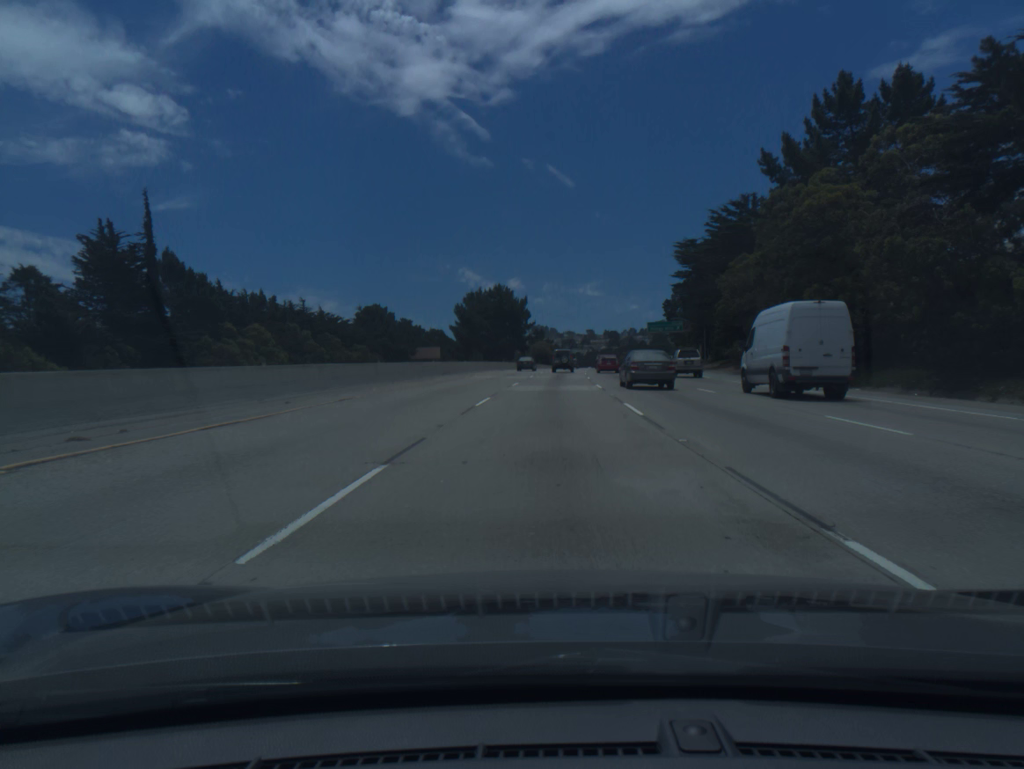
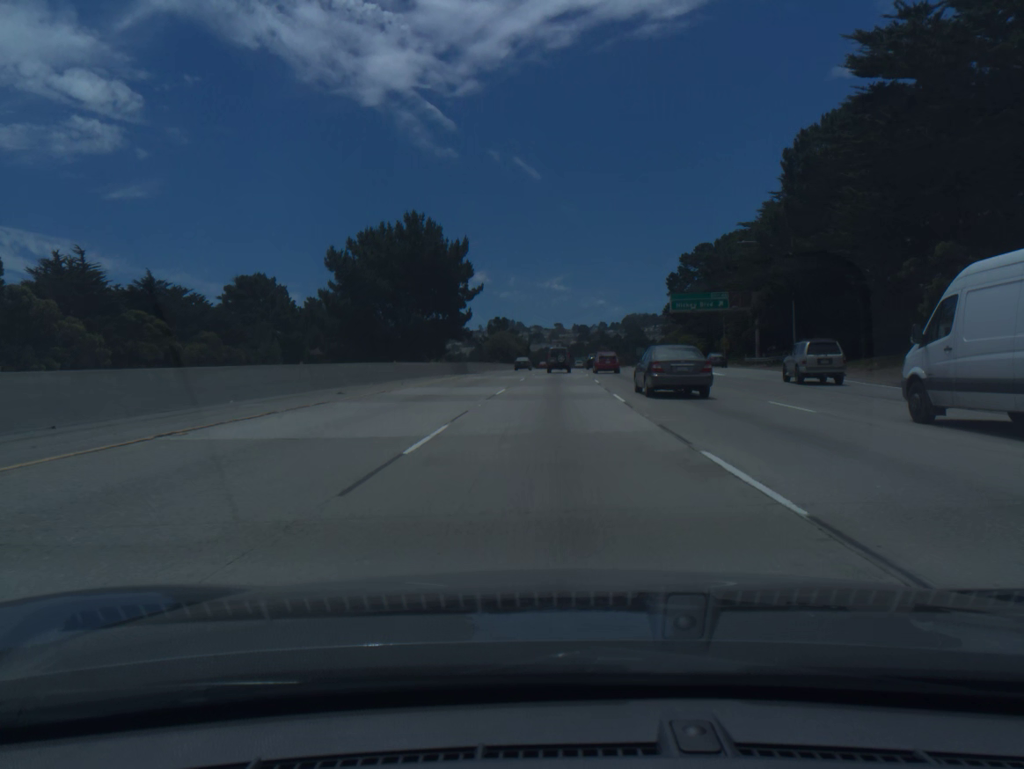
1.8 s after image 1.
(+1.1, +54.3) m; +2°
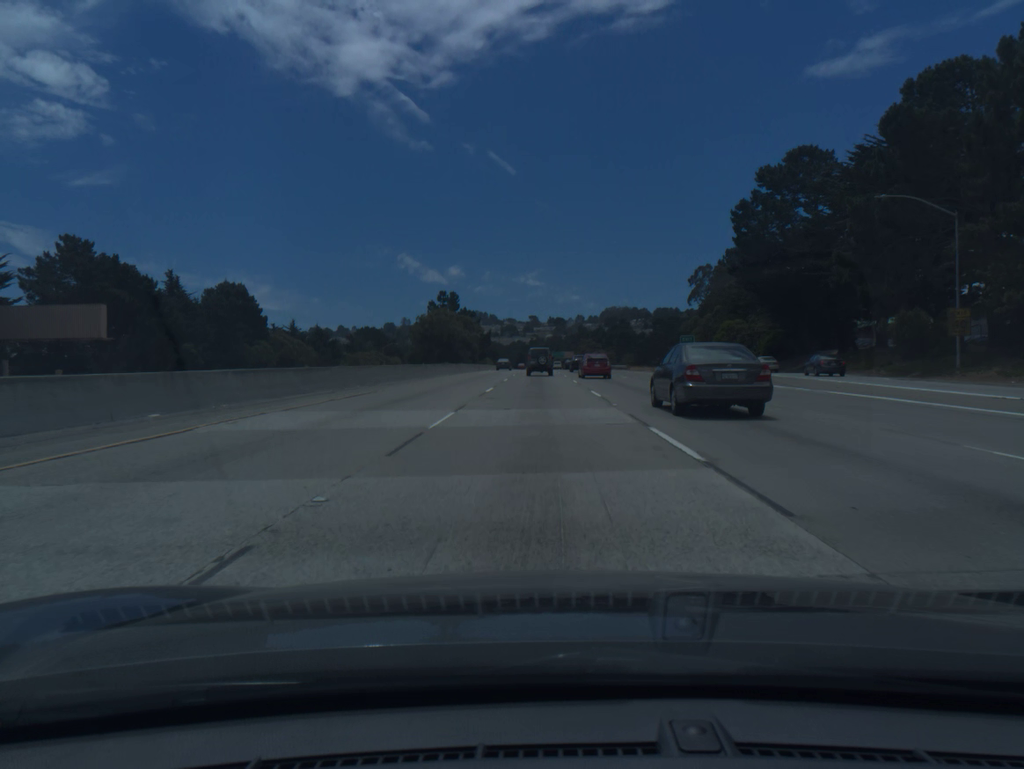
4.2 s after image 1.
(+1.7, +70.2) m; +2°
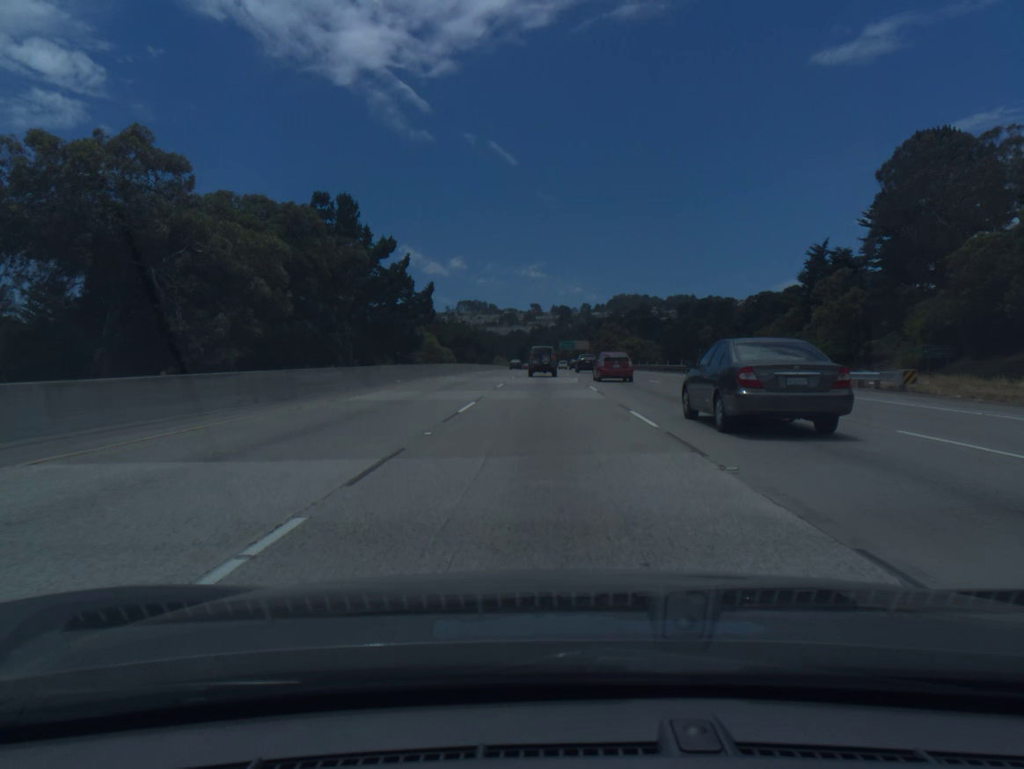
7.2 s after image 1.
(-0.5, +84.3) m; 0°
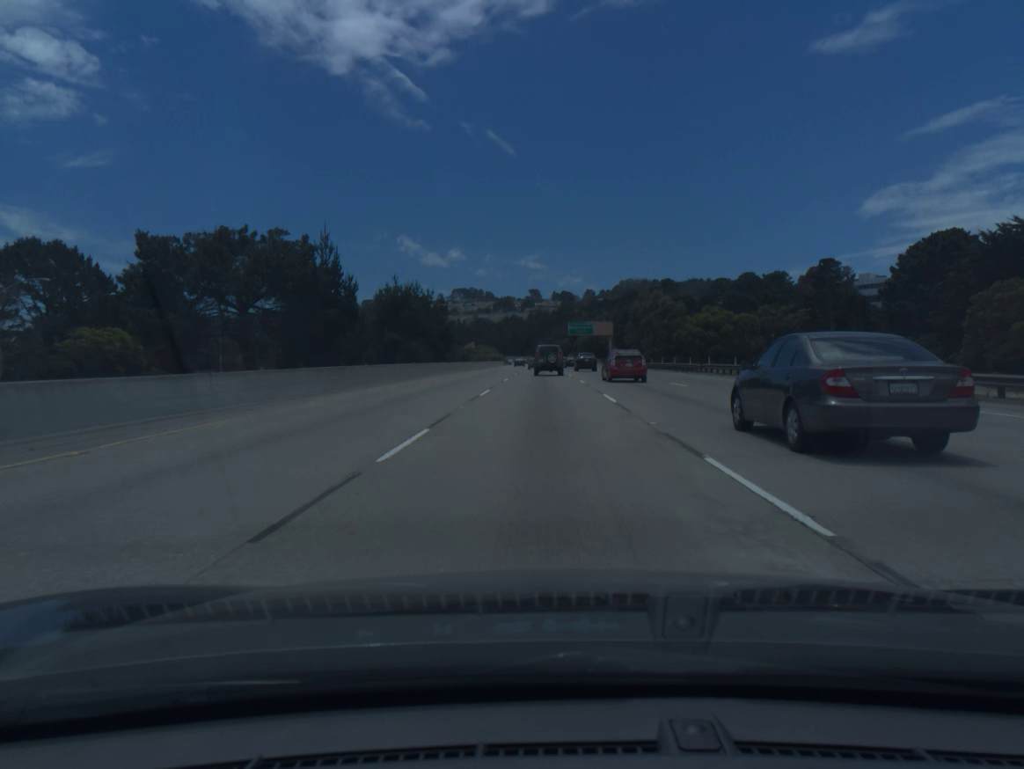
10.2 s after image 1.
(+0.2, +81.2) m; 0°
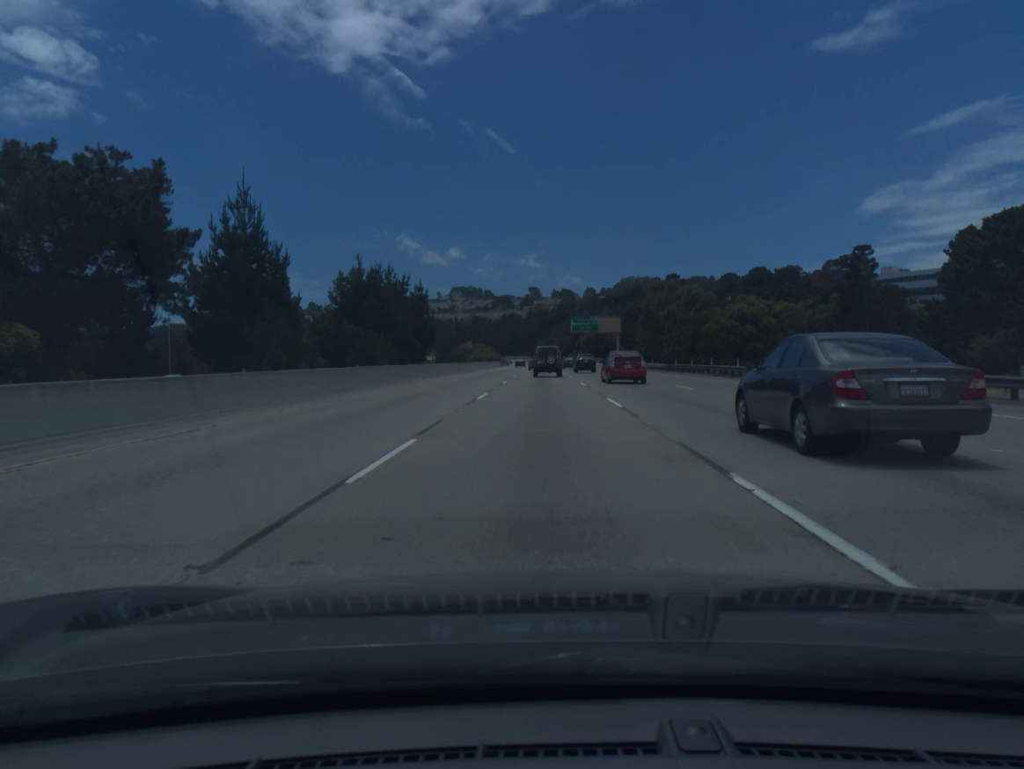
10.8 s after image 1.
(0.0, +15.9) m; 0°
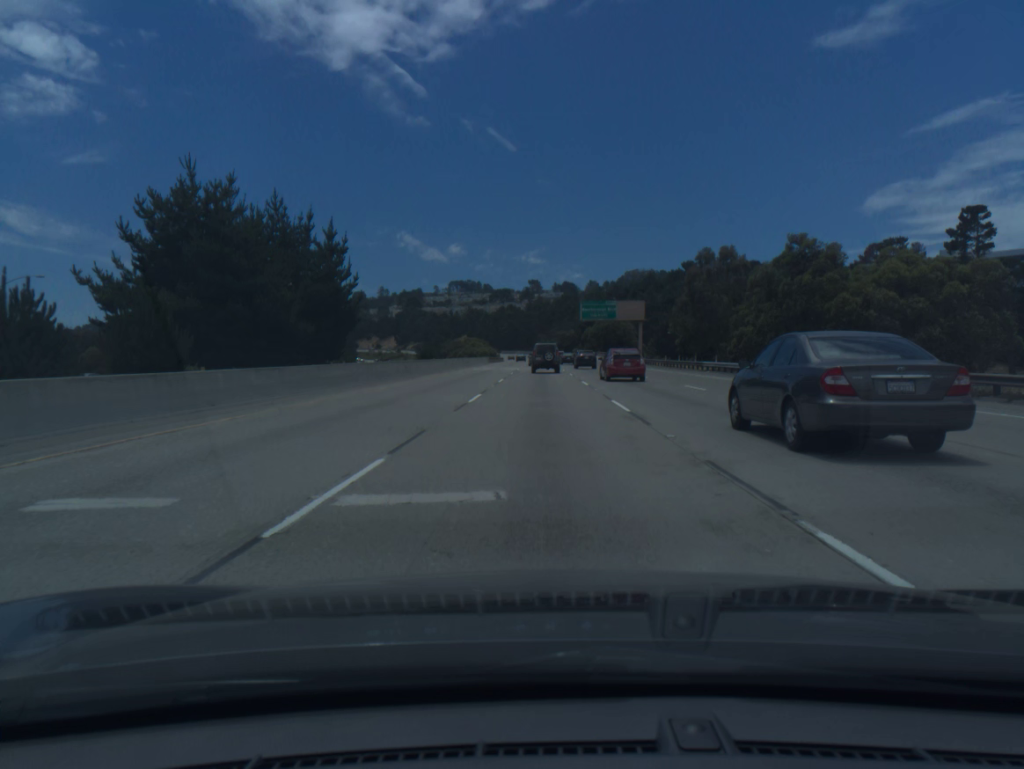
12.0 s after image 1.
(0.0, +31.7) m; 0°
